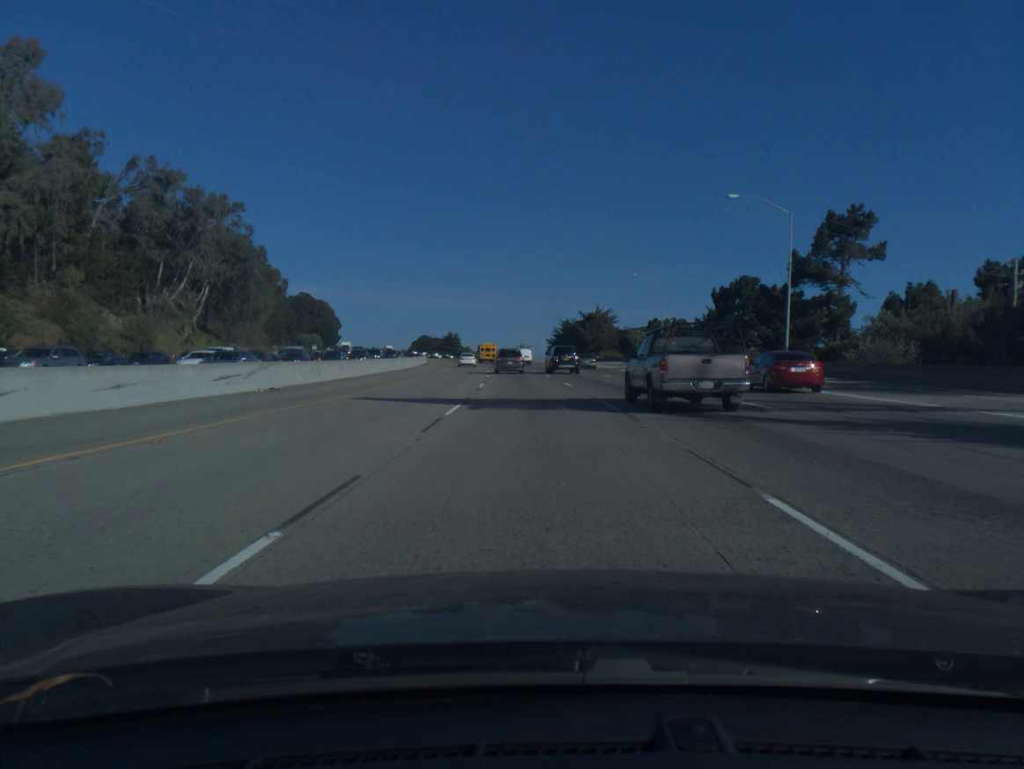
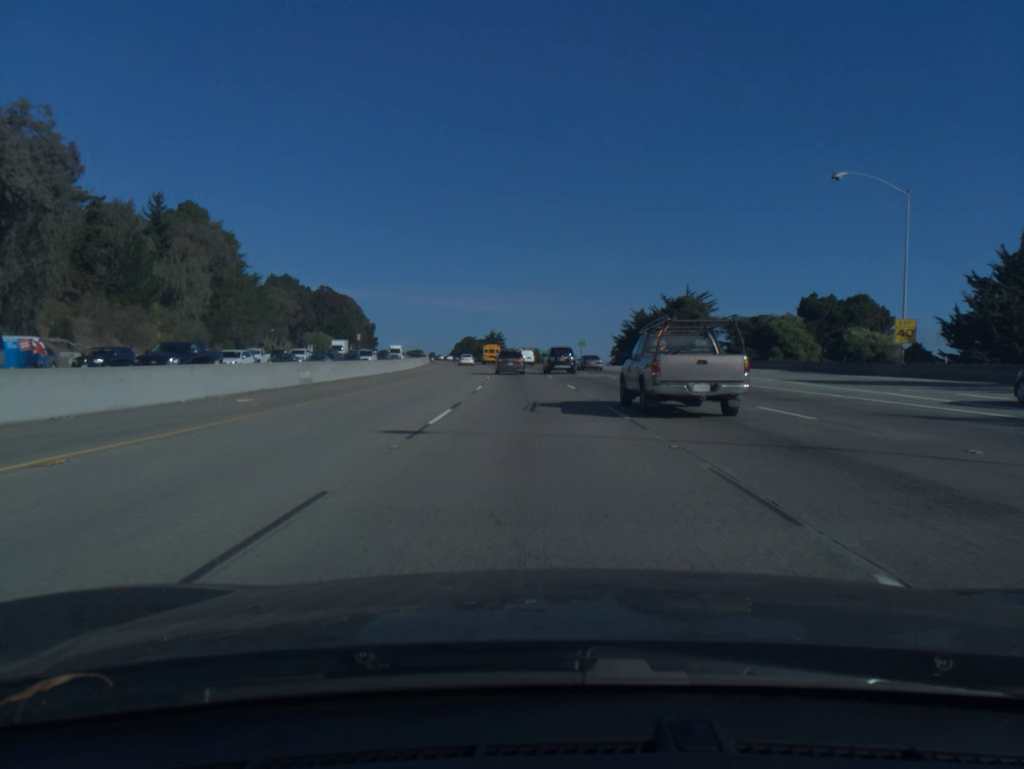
(-2.0, +60.5) m; -4°
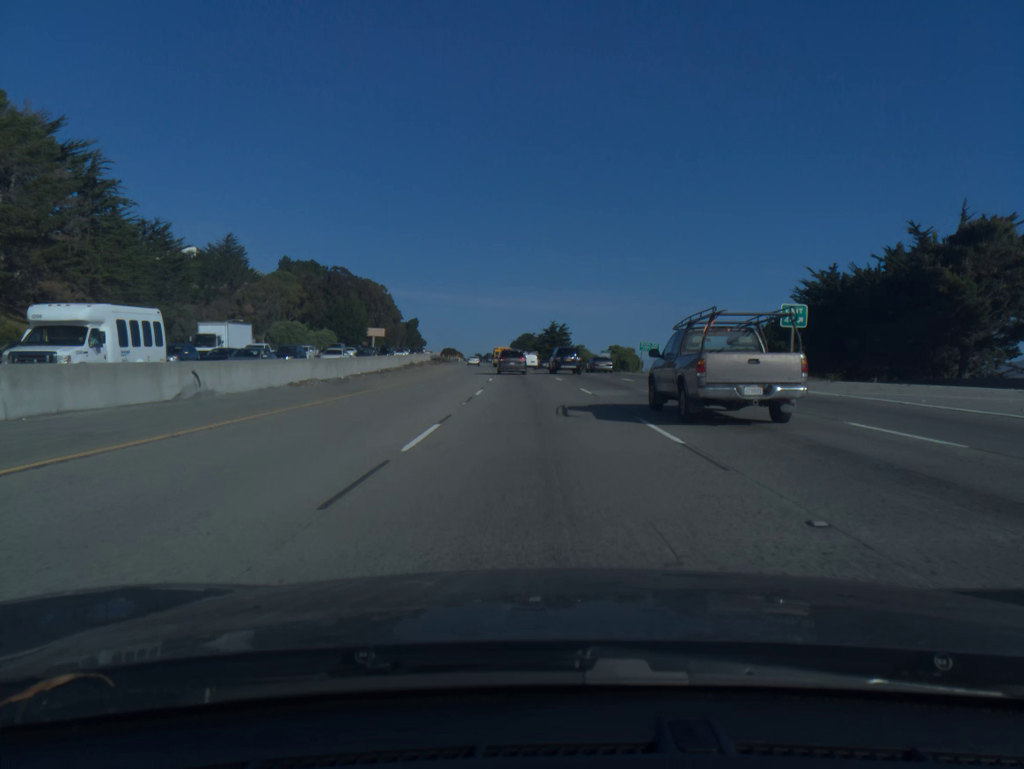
(-3.3, +77.0) m; -5°
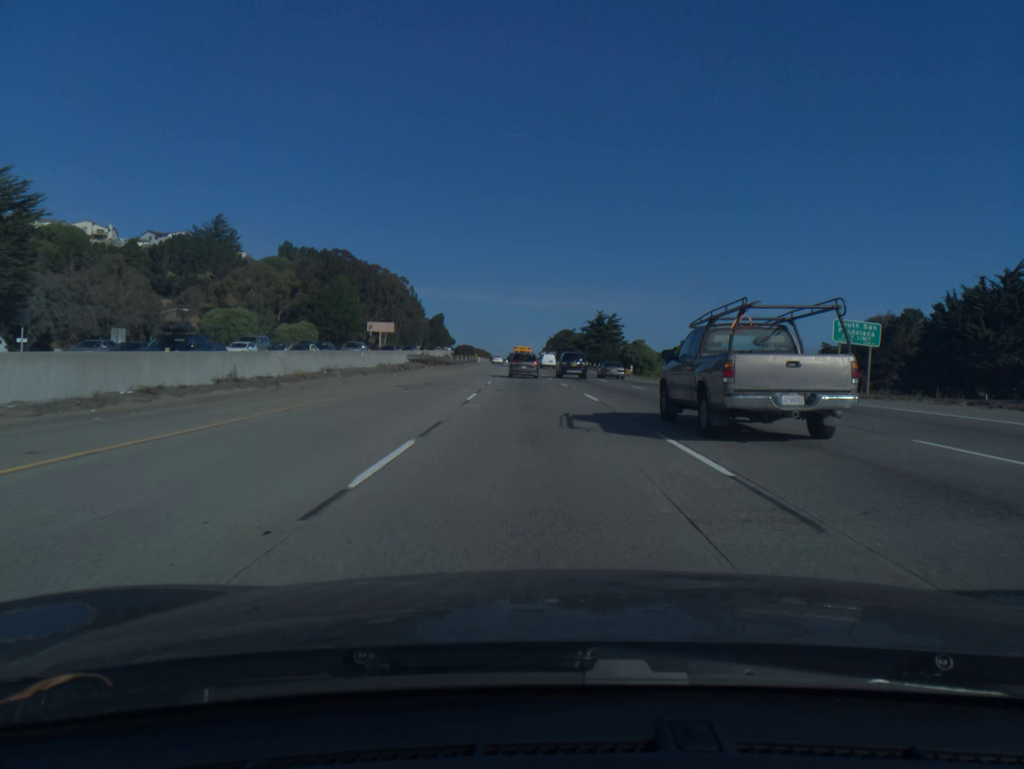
(-1.1, +46.3) m; -3°
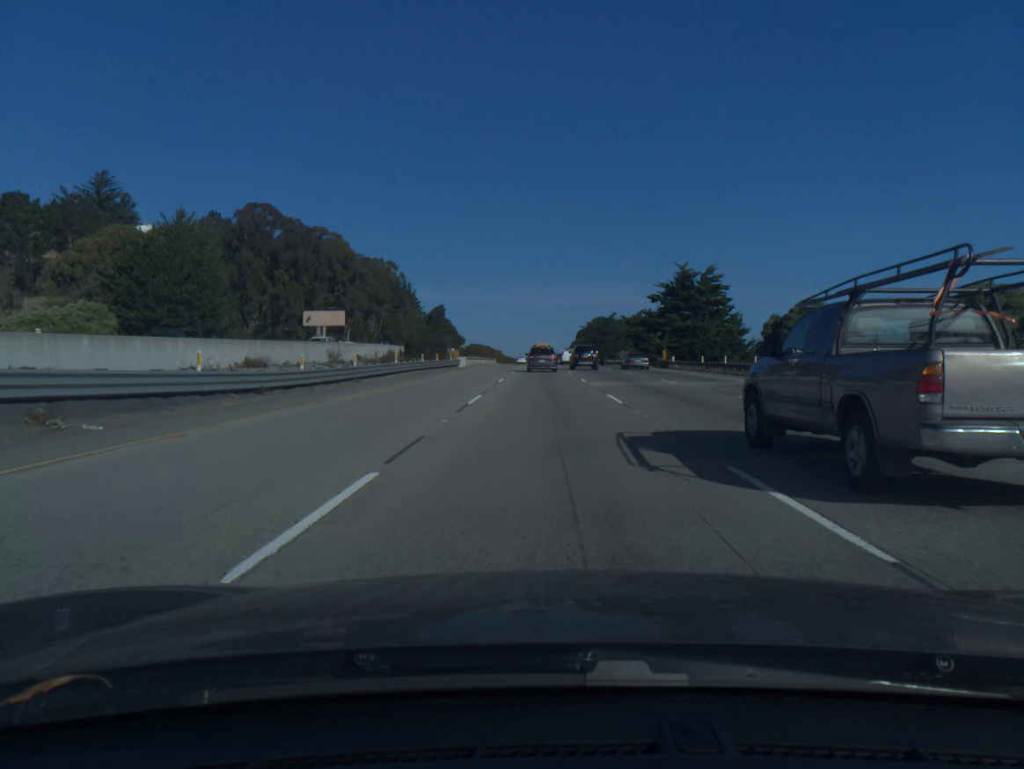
(-1.9, +76.5) m; -2°
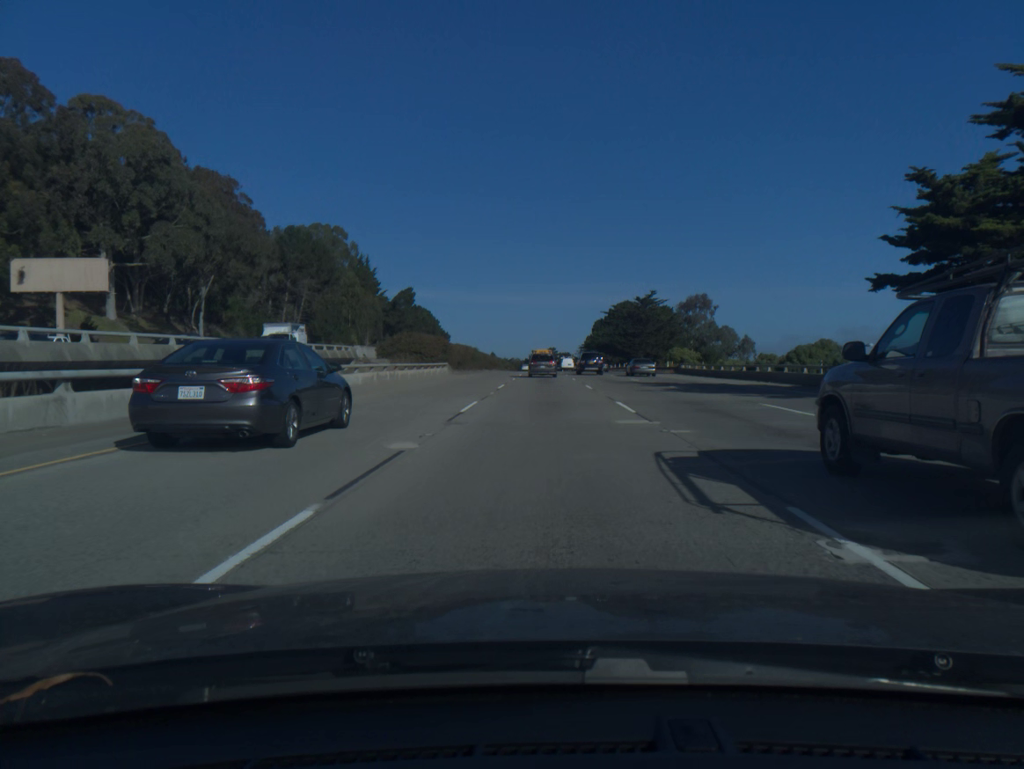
(0.0, +75.2) m; 0°
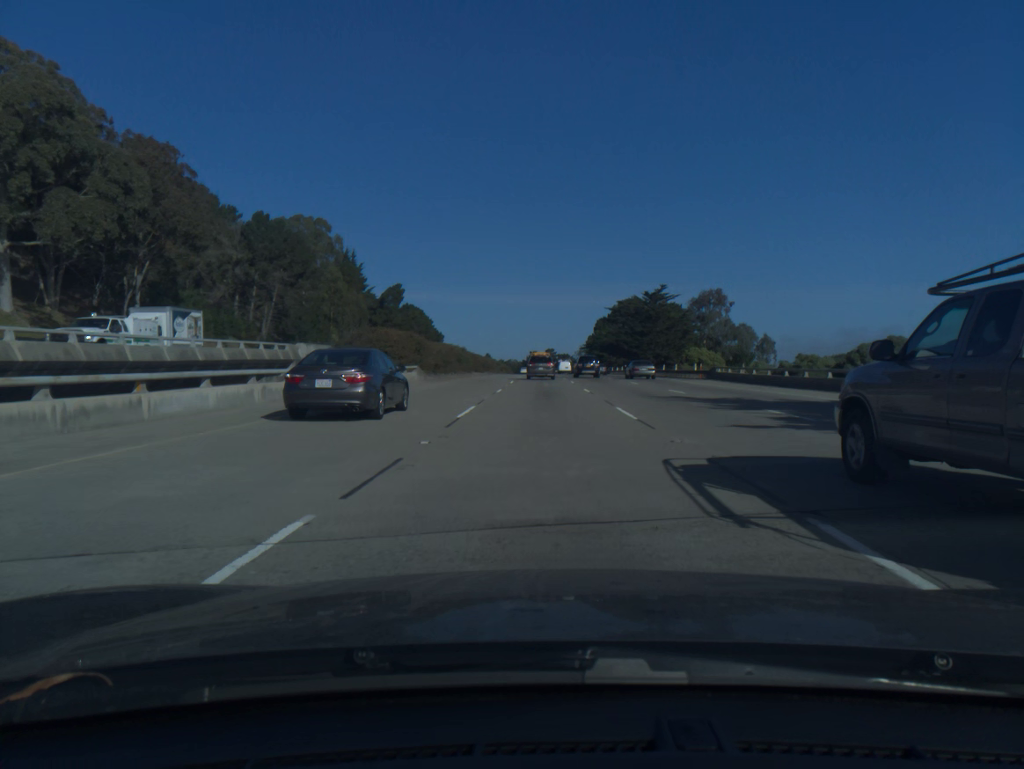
(0.0, +15.1) m; 0°
